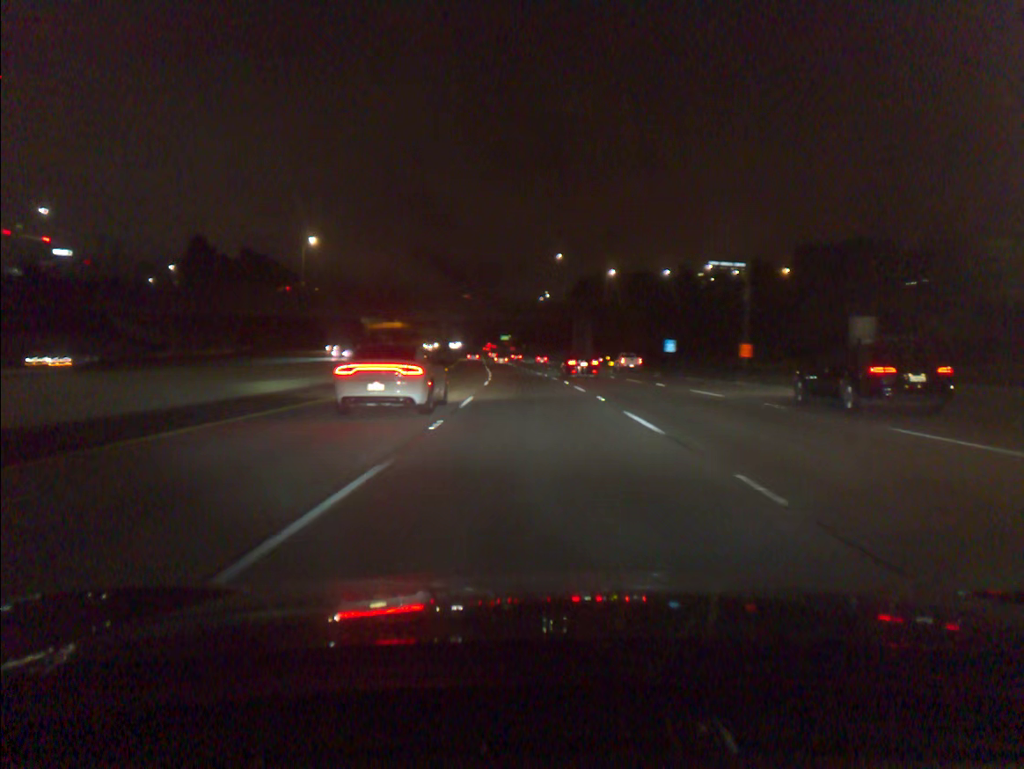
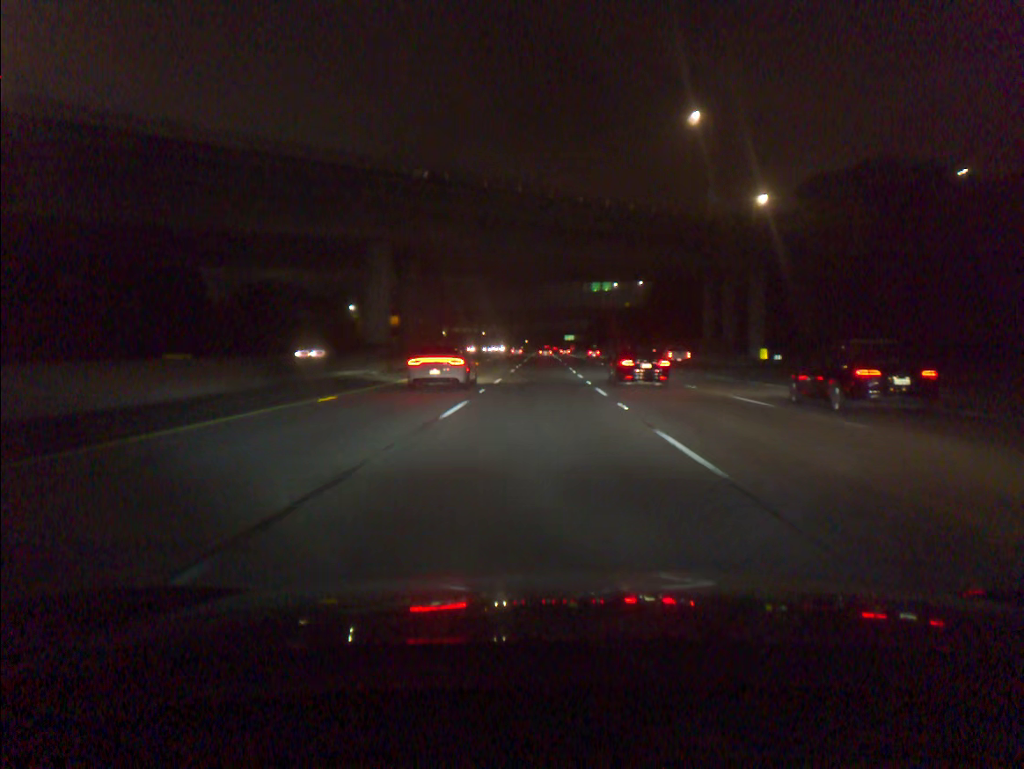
(-4.5, +91.5) m; -5°
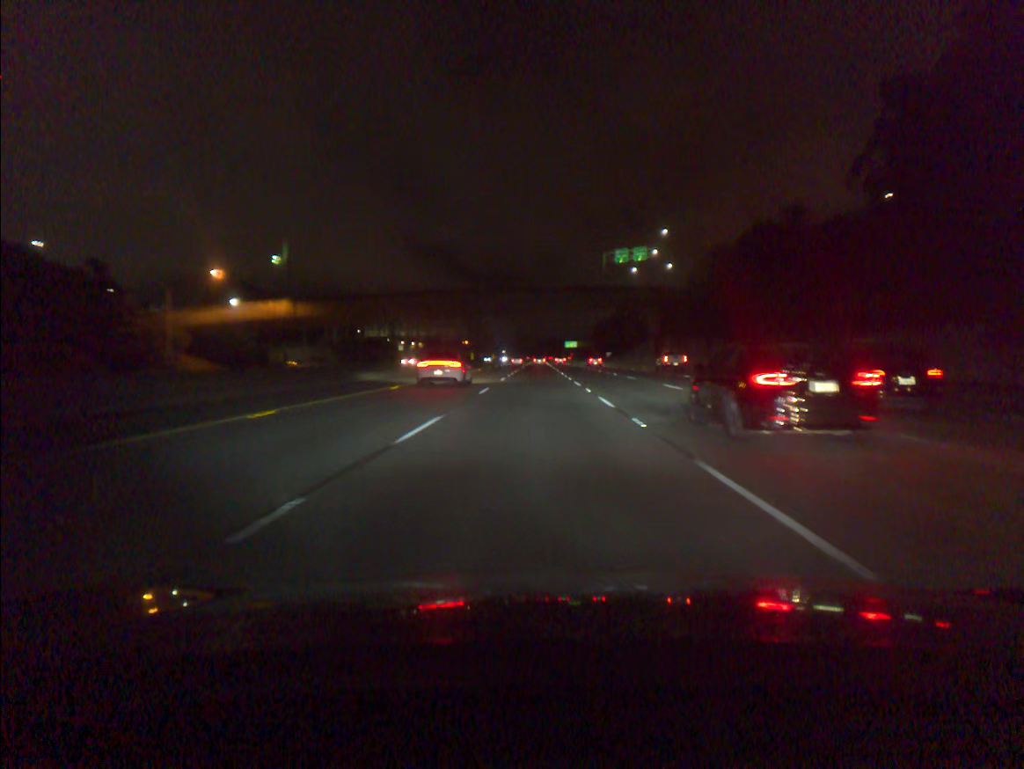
(+0.4, +91.3) m; 0°
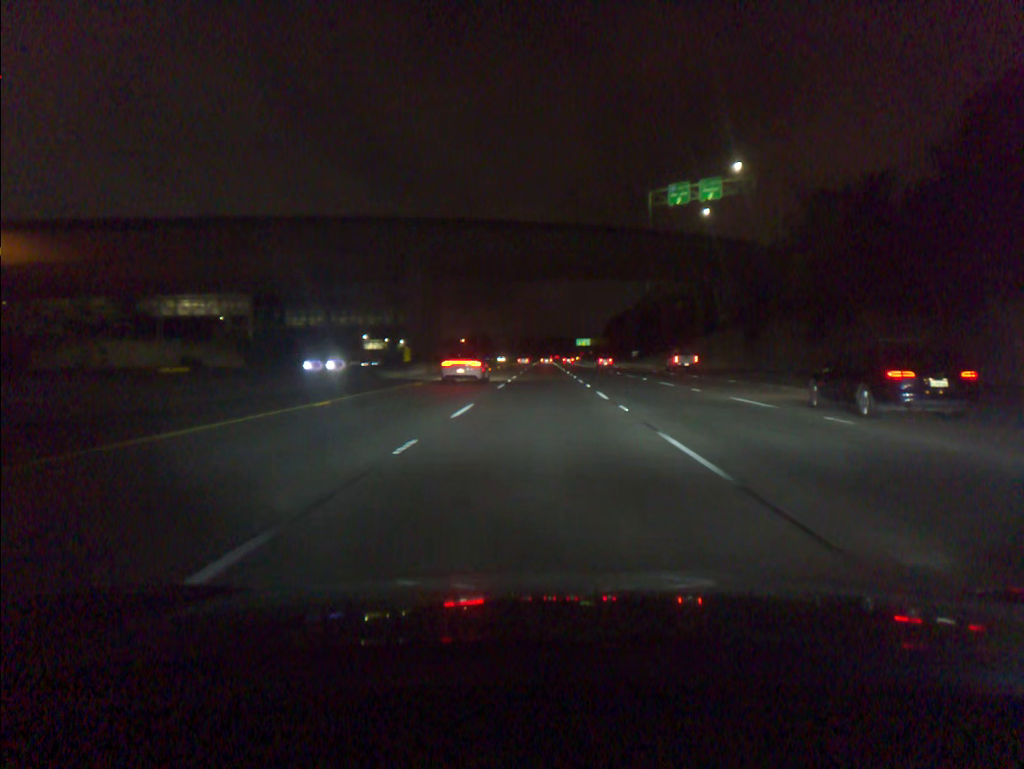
(-0.3, +54.6) m; 0°
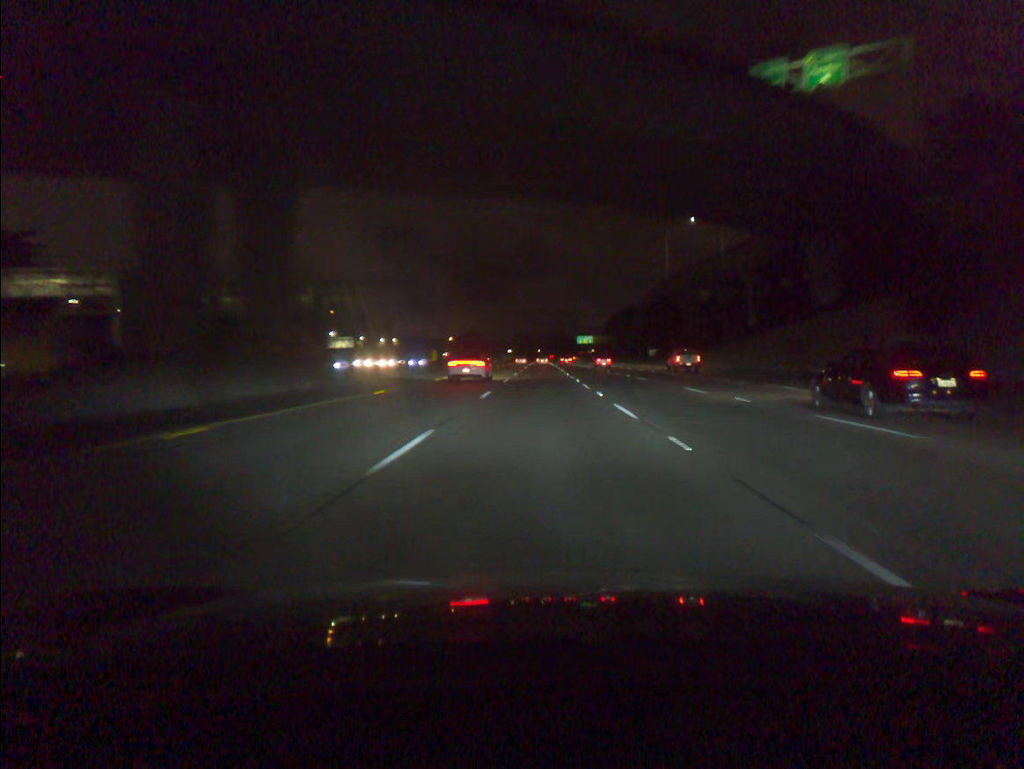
(+0.1, +36.5) m; 0°
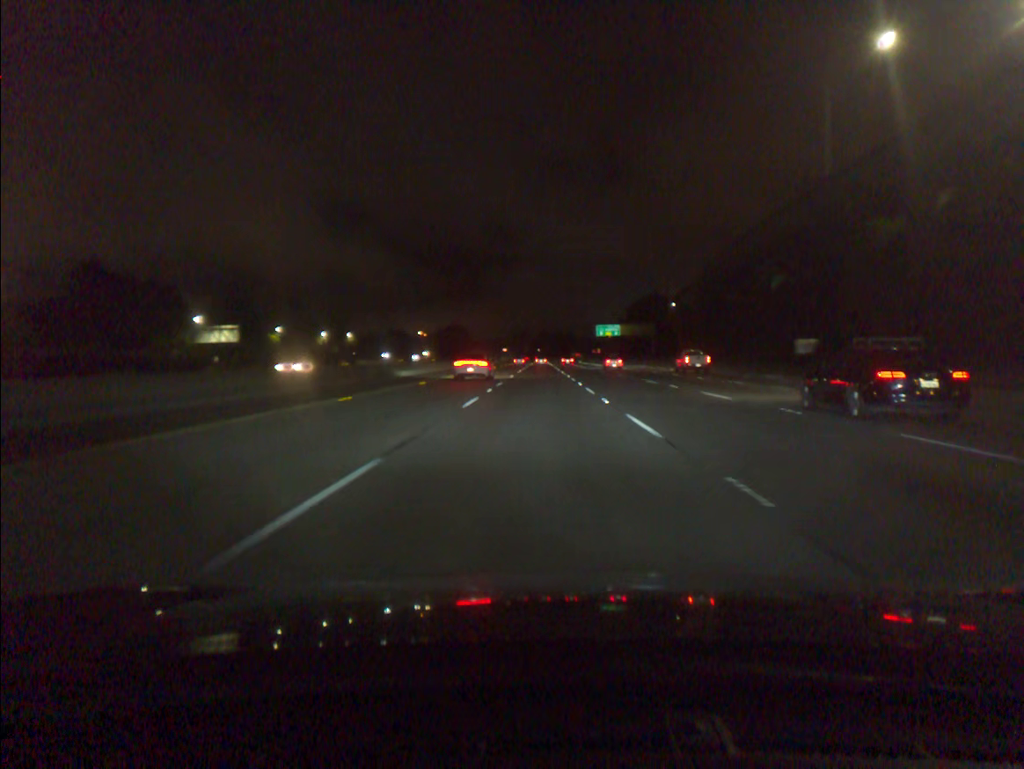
(+0.1, +91.3) m; 0°
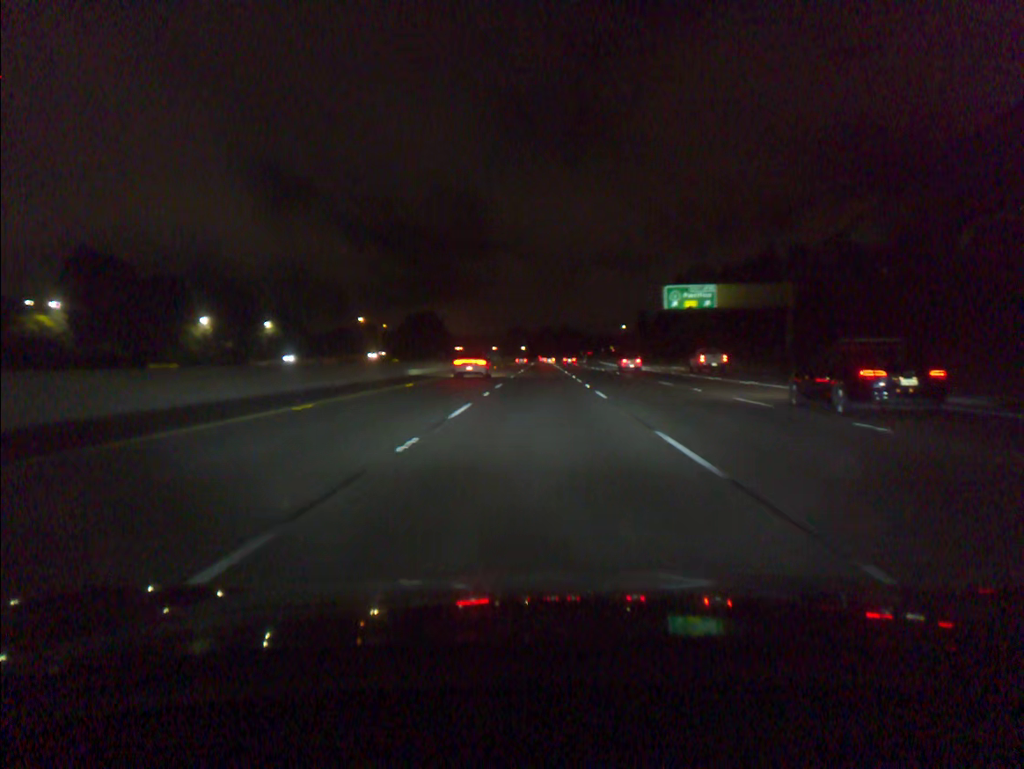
(-0.1, +91.4) m; 0°
